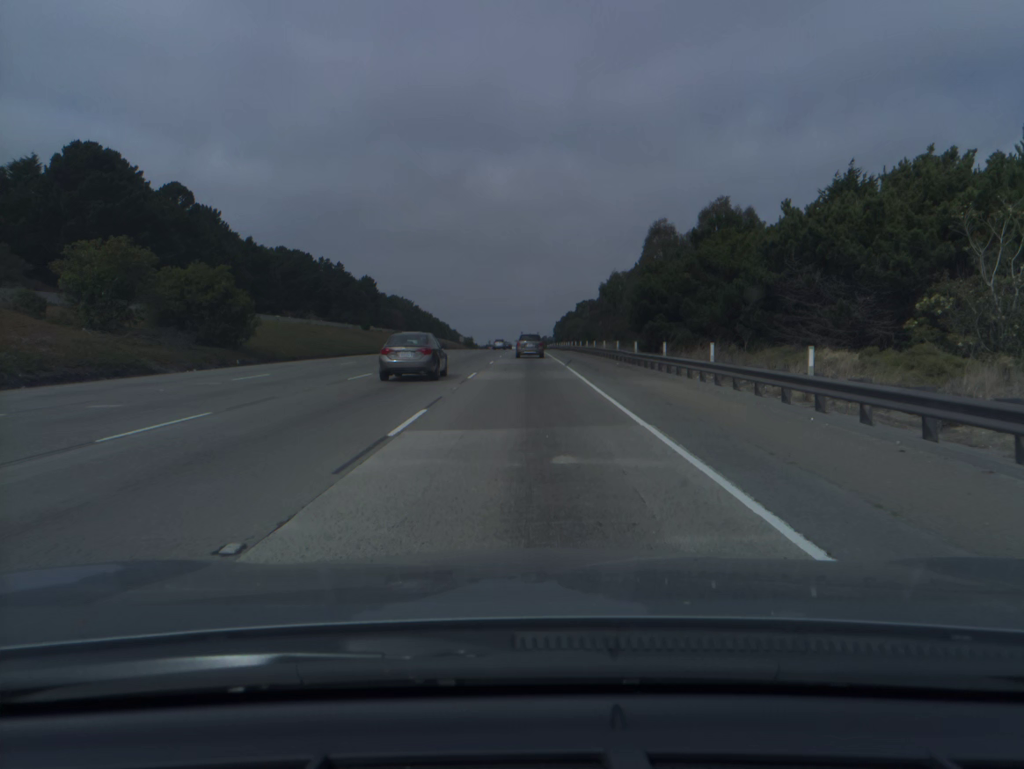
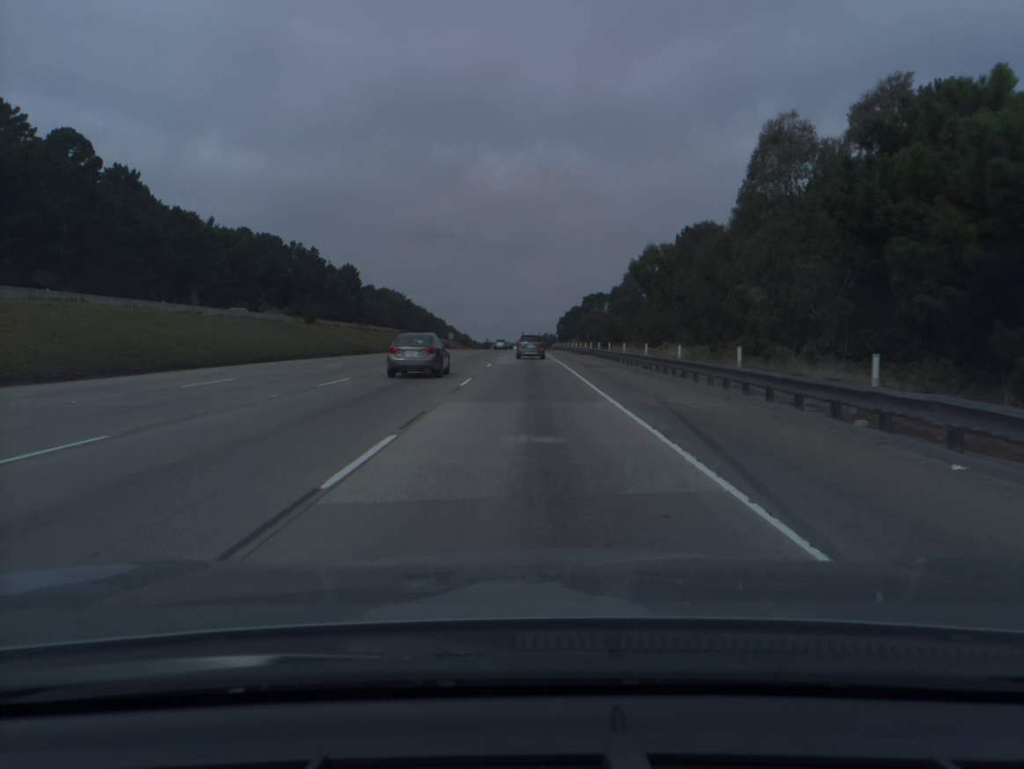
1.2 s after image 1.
(-0.1, +32.7) m; 0°
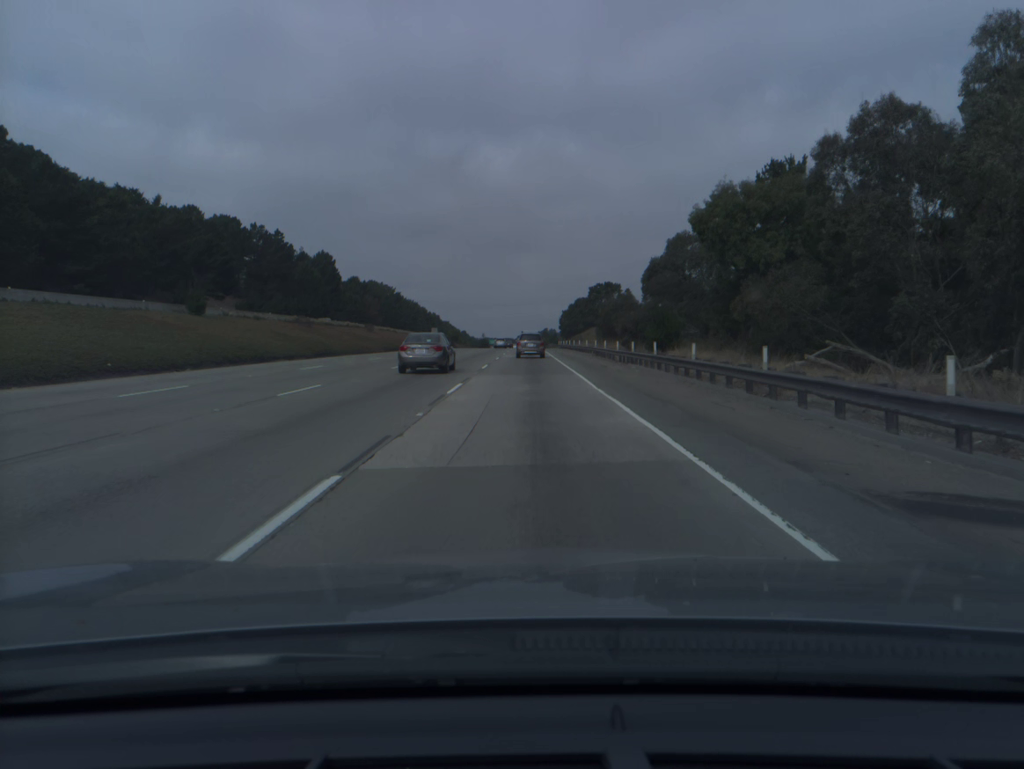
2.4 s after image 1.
(+0.1, +32.5) m; 0°
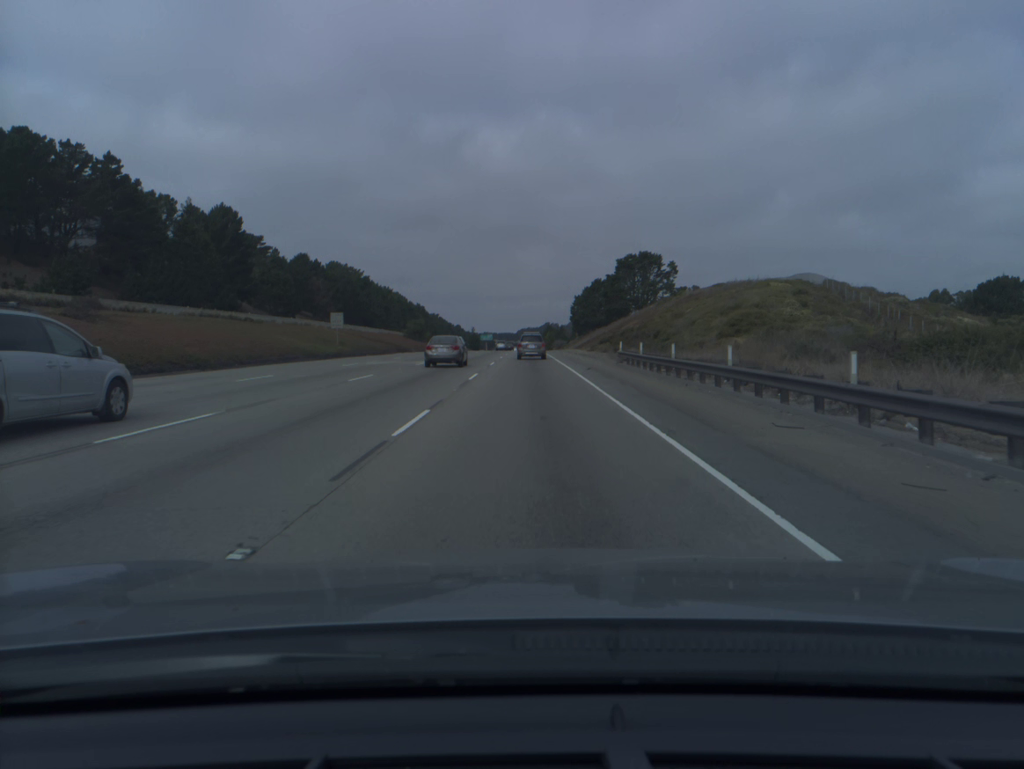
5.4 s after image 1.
(0.0, +80.6) m; 0°
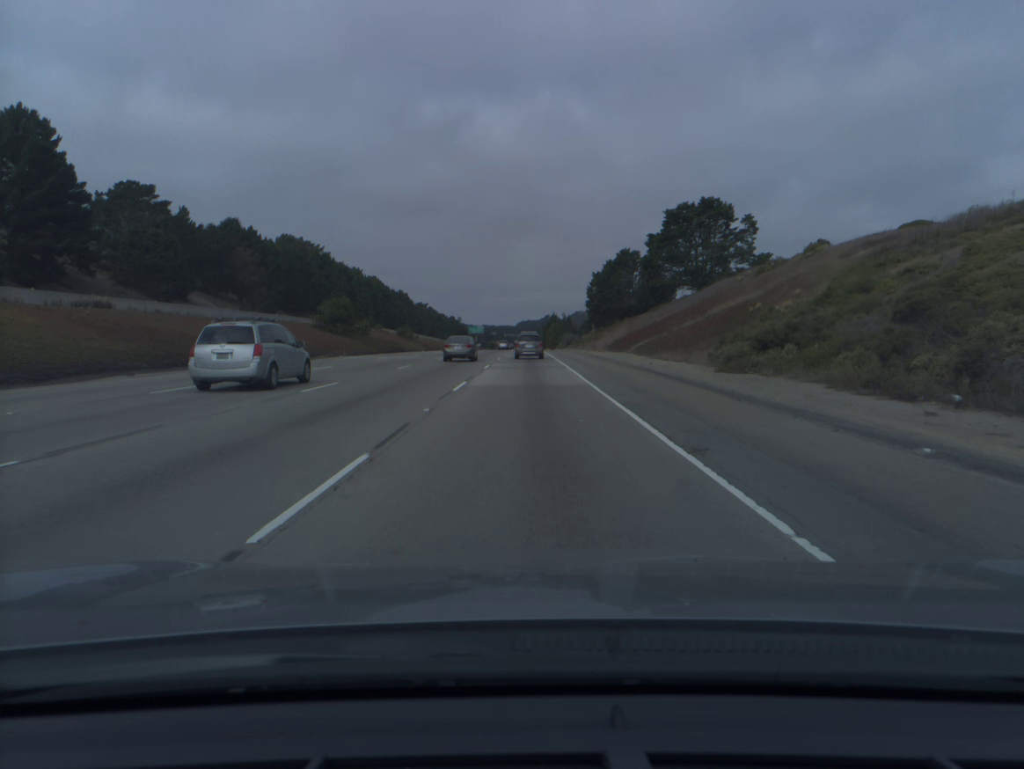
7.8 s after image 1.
(0.0, +64.1) m; 0°
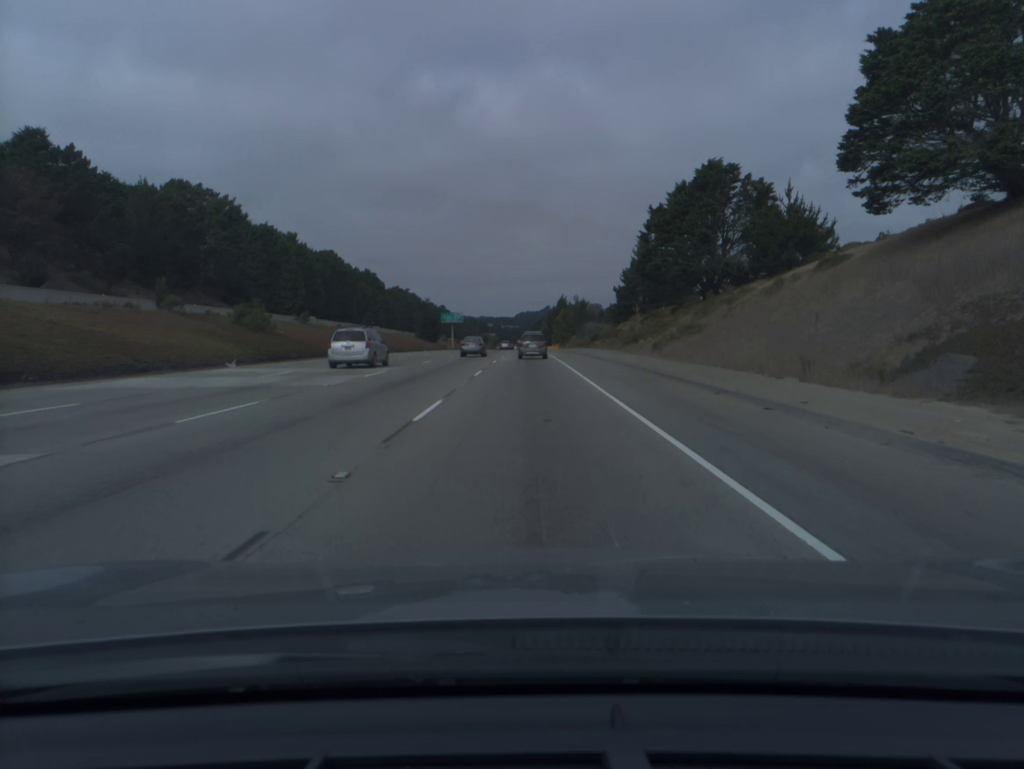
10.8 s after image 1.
(0.0, +80.1) m; 0°
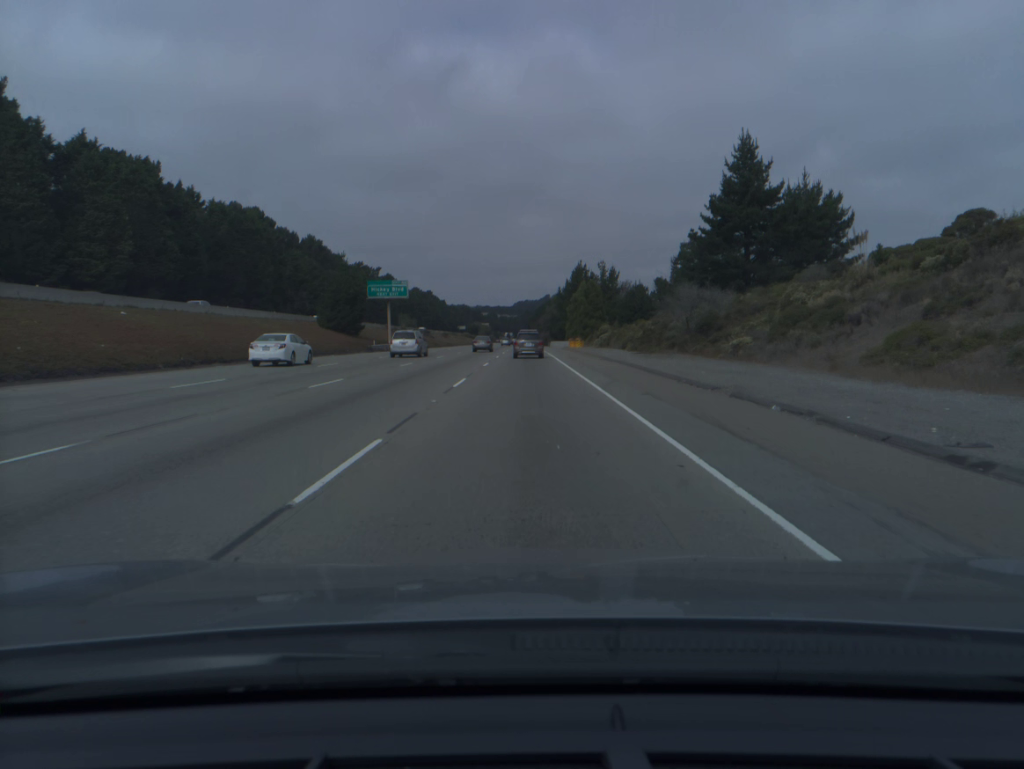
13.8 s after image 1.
(+0.1, +79.5) m; 0°
